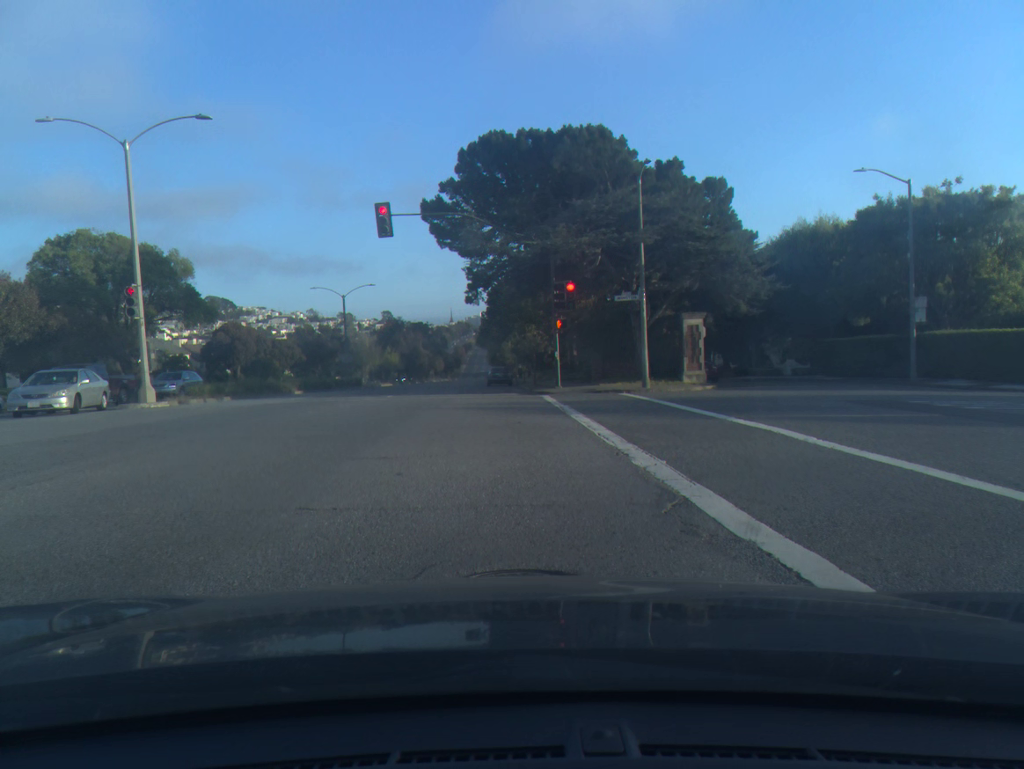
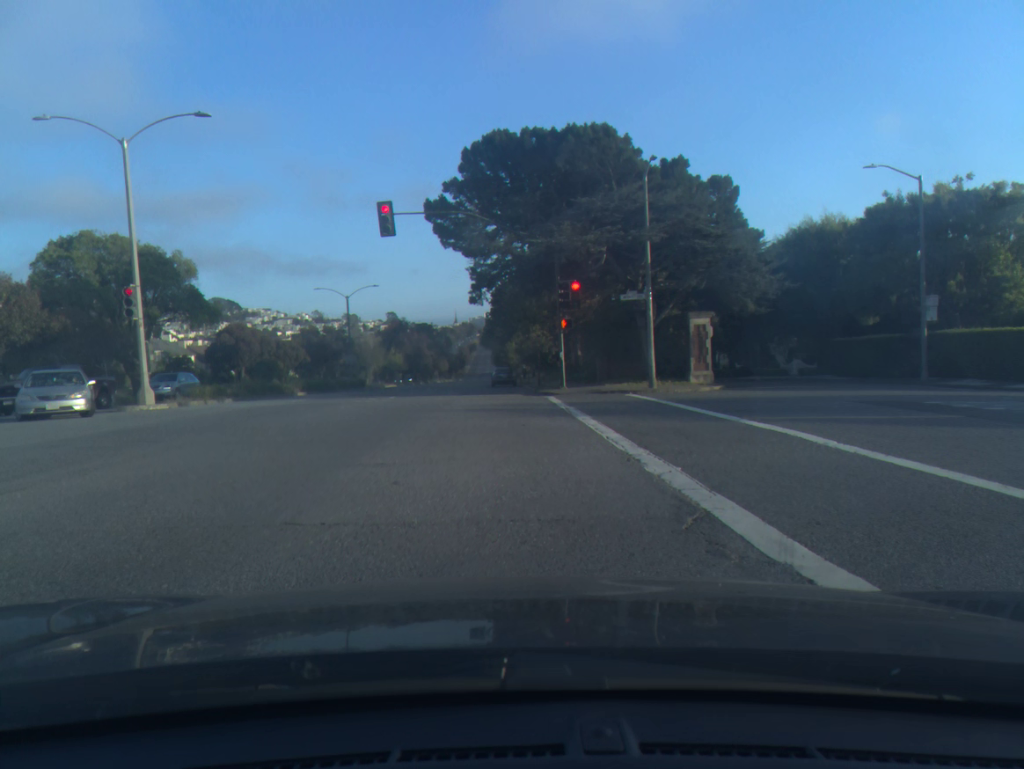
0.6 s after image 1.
(0.0, +0.6) m; 0°
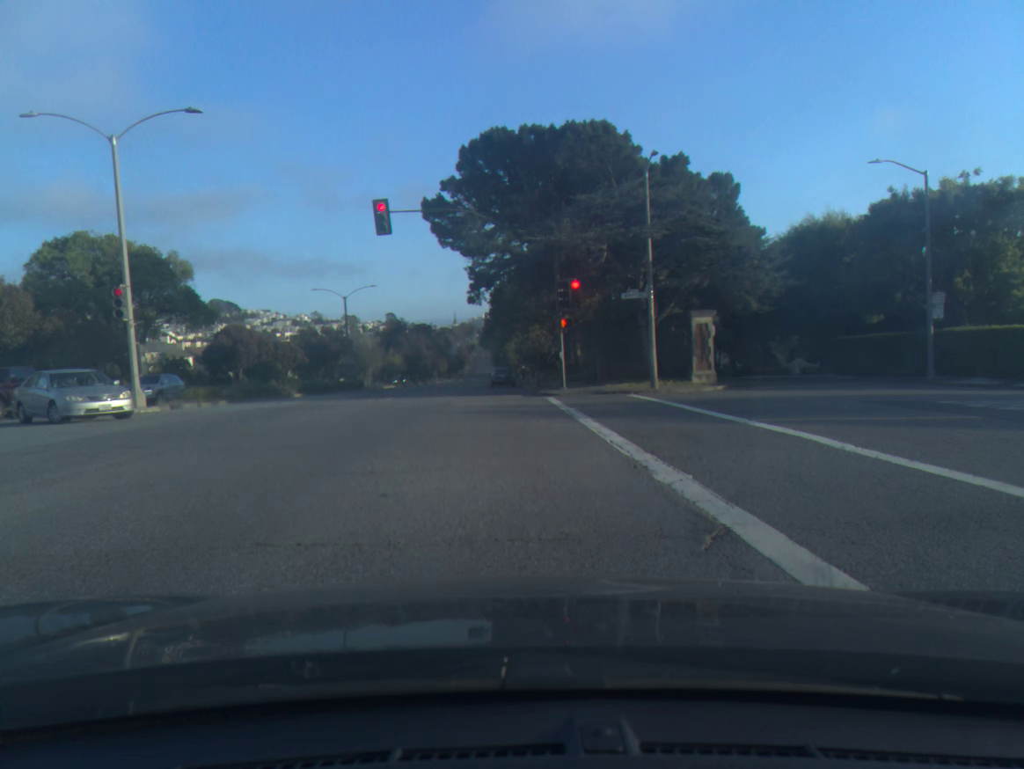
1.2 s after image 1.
(0.0, +0.6) m; 0°
